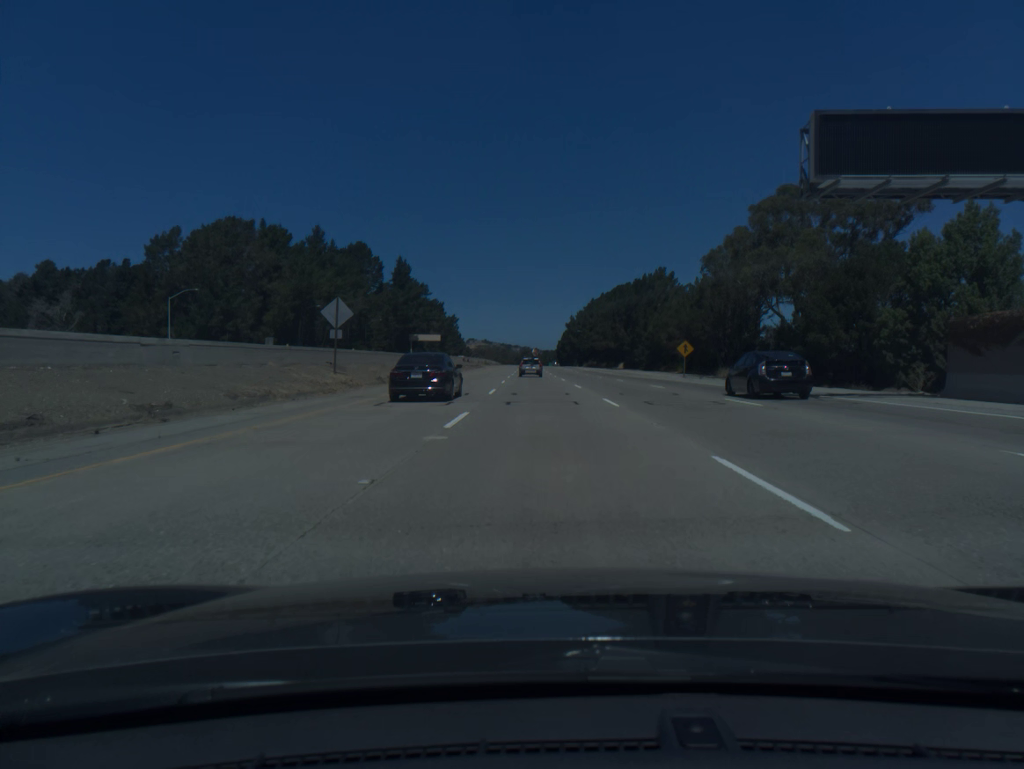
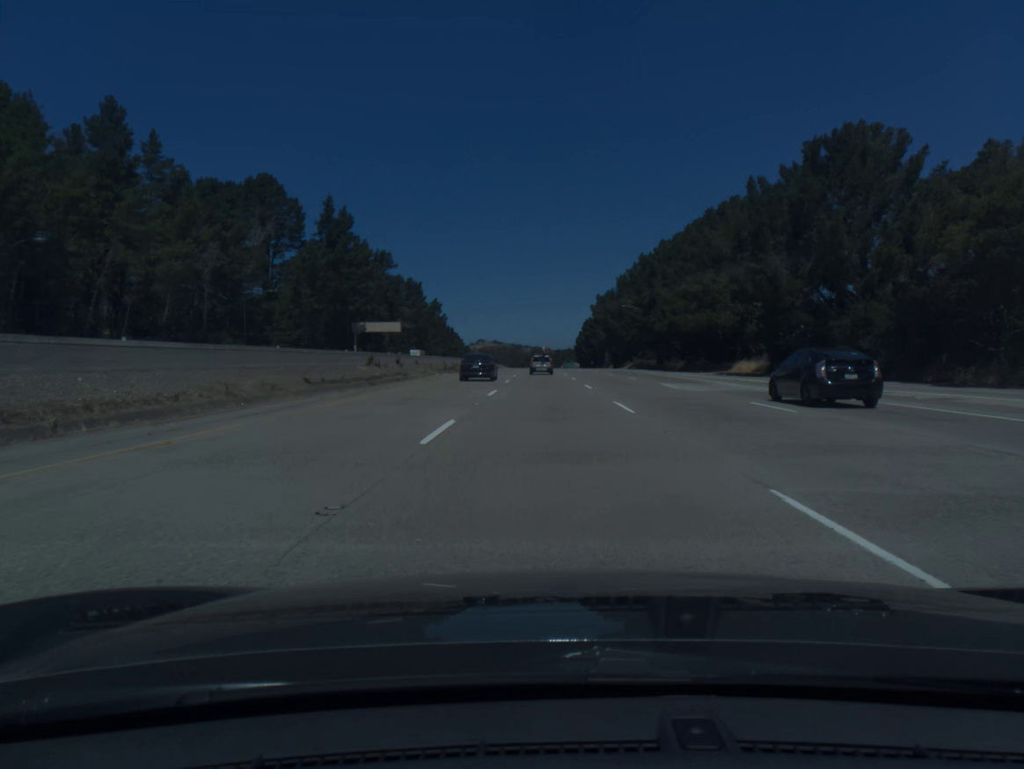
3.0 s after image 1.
(-1.3, +90.6) m; -1°
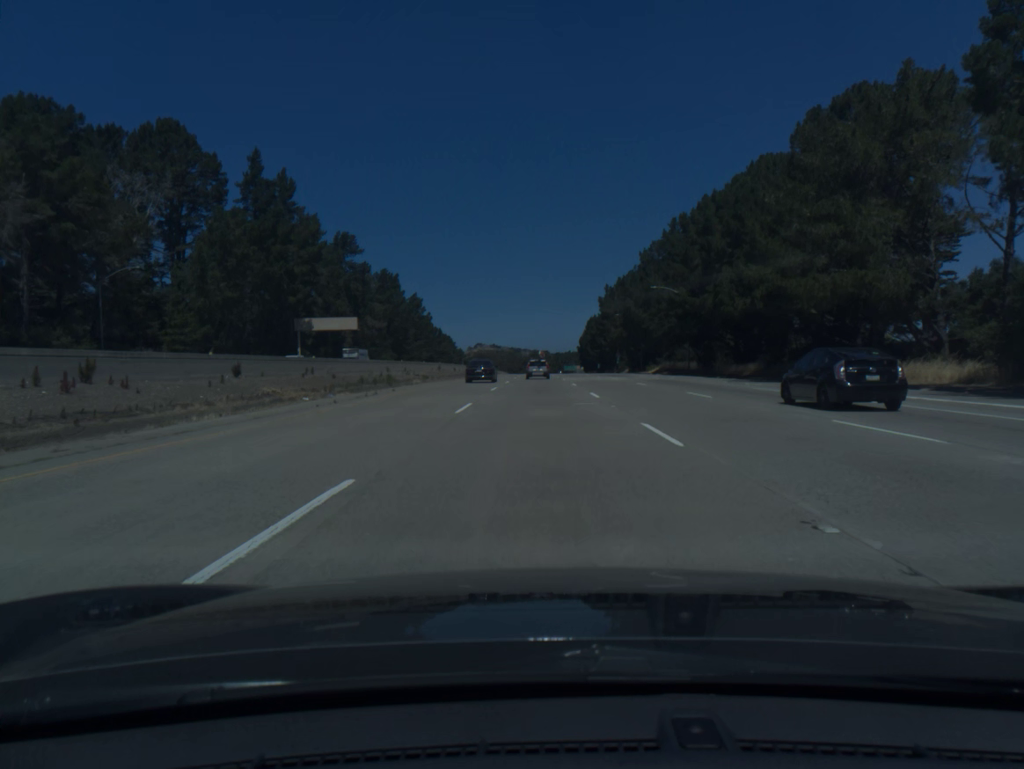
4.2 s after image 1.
(+0.1, +36.1) m; 0°
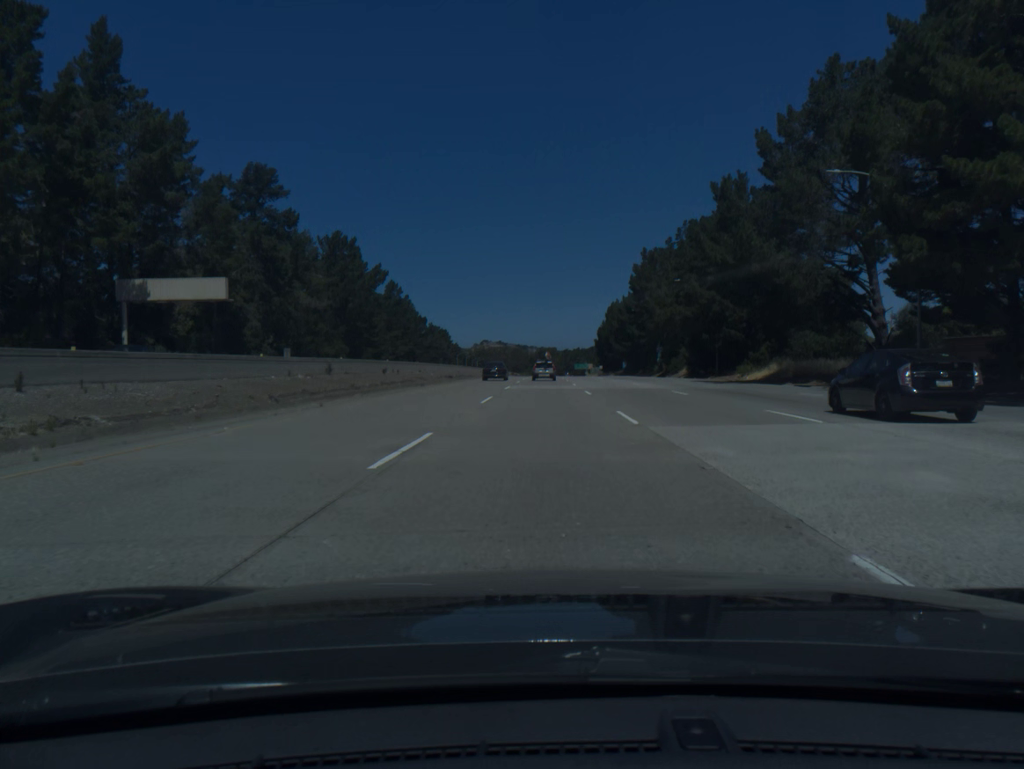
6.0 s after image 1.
(-0.3, +53.7) m; -1°
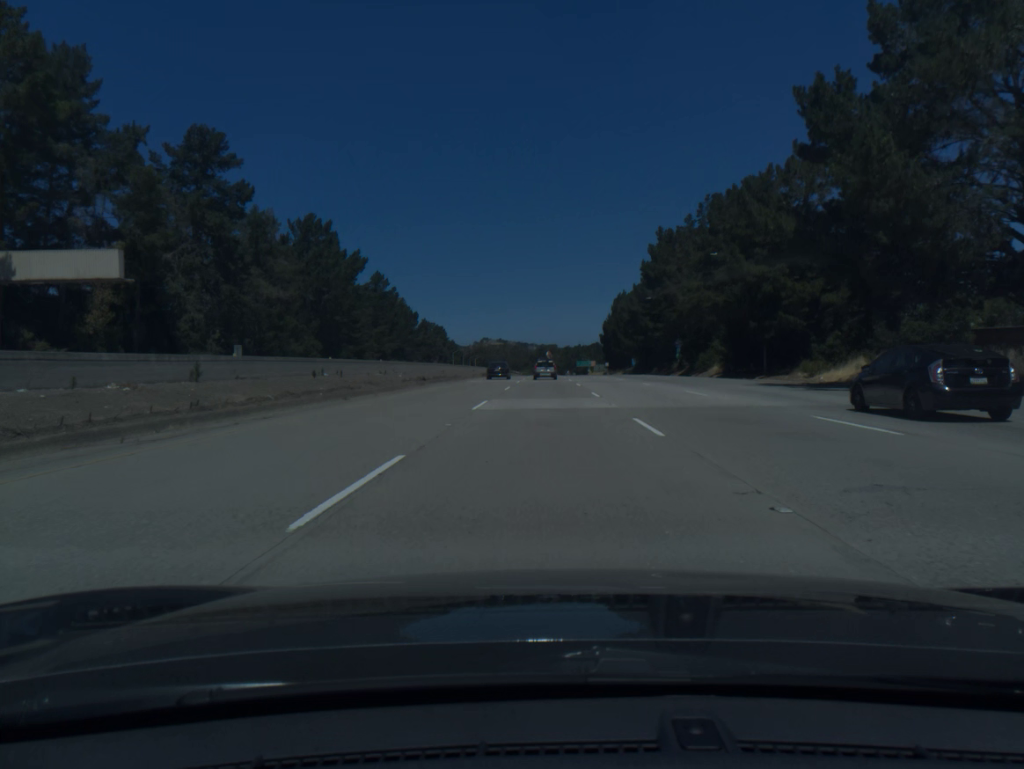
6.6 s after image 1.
(0.0, +17.8) m; 0°
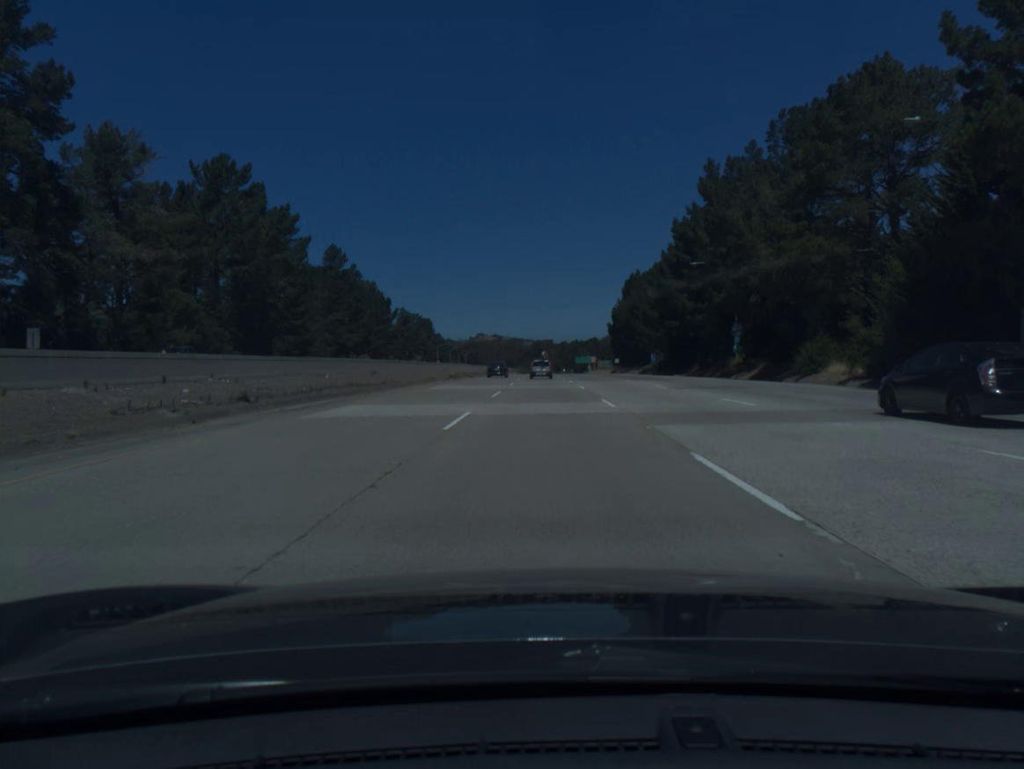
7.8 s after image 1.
(0.0, +35.6) m; 0°
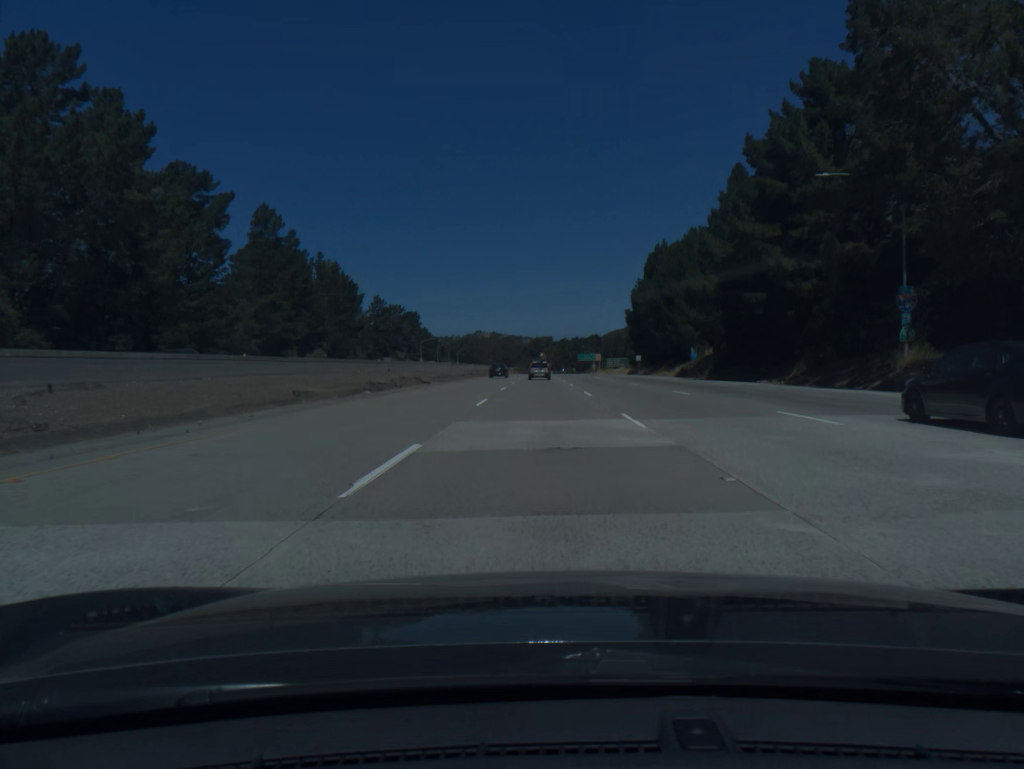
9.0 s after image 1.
(+0.1, +35.7) m; 0°
